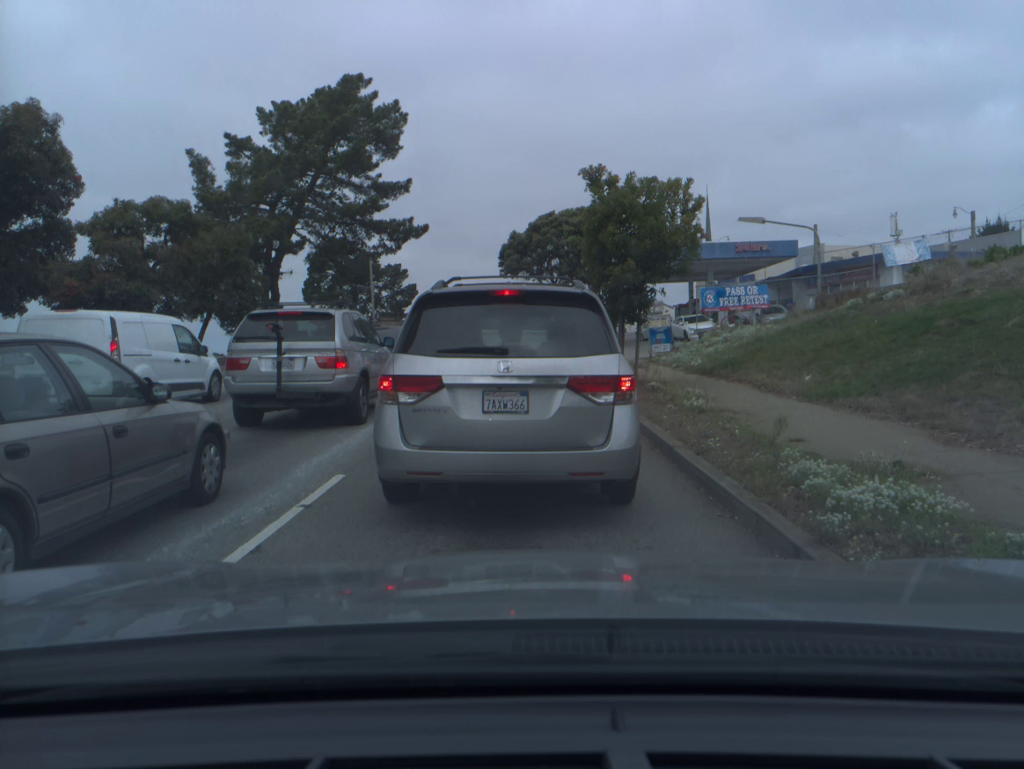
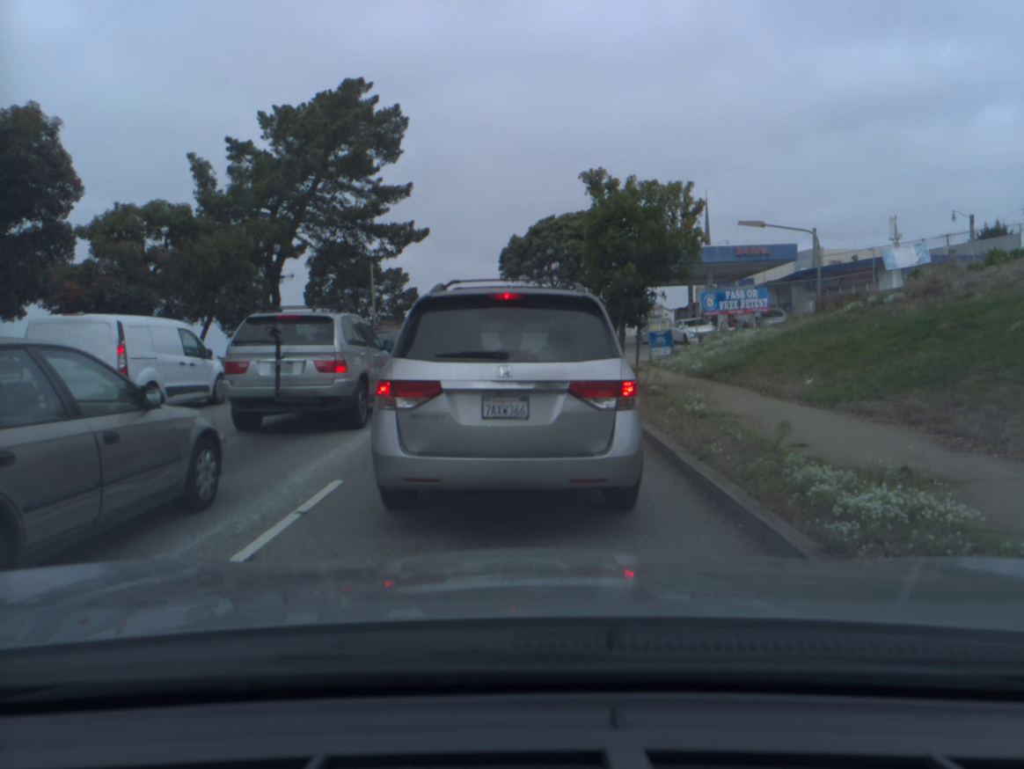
(0.0, +0.1) m; 0°
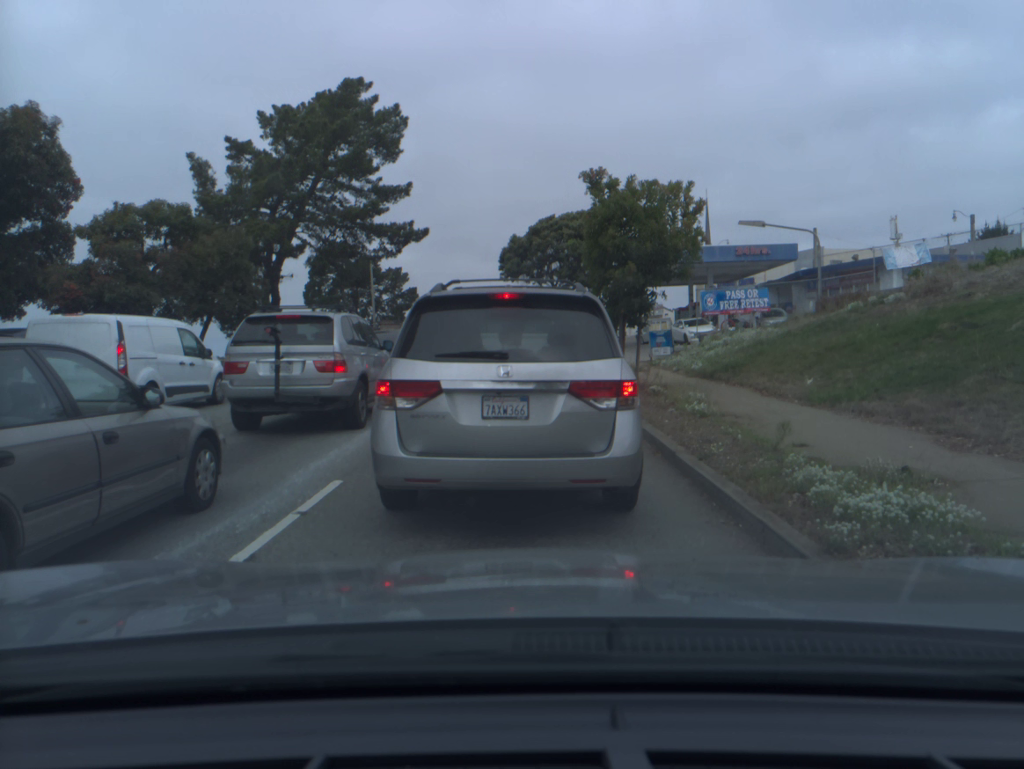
(0.0, 0.0) m; 0°
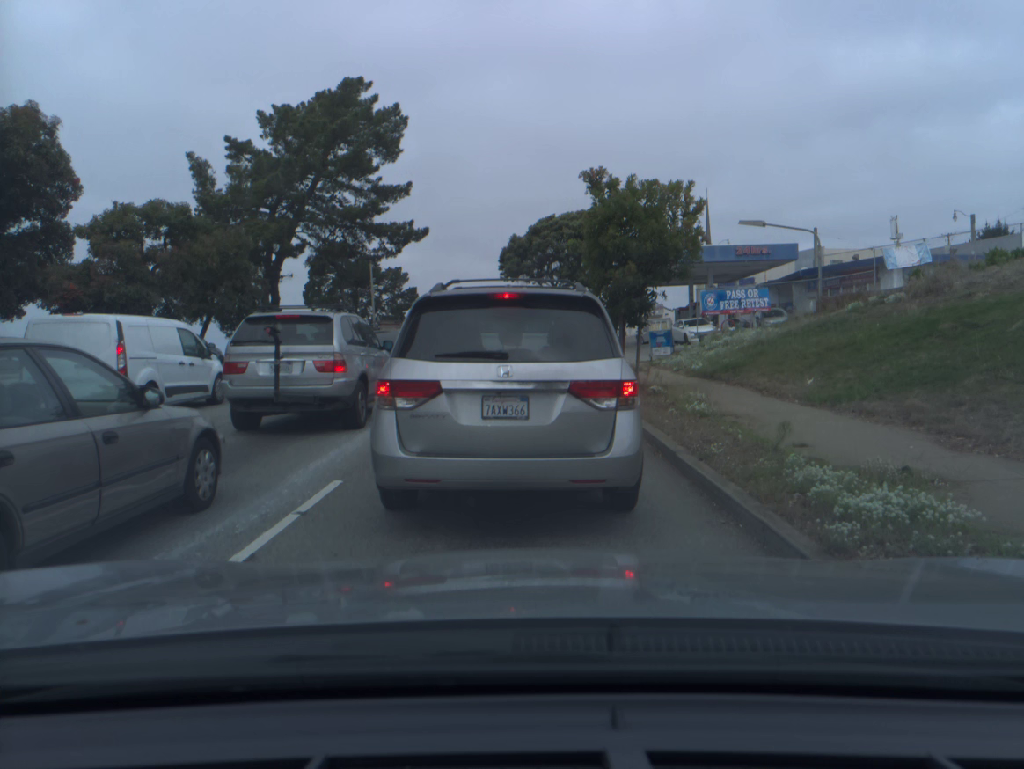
(0.0, 0.0) m; 0°
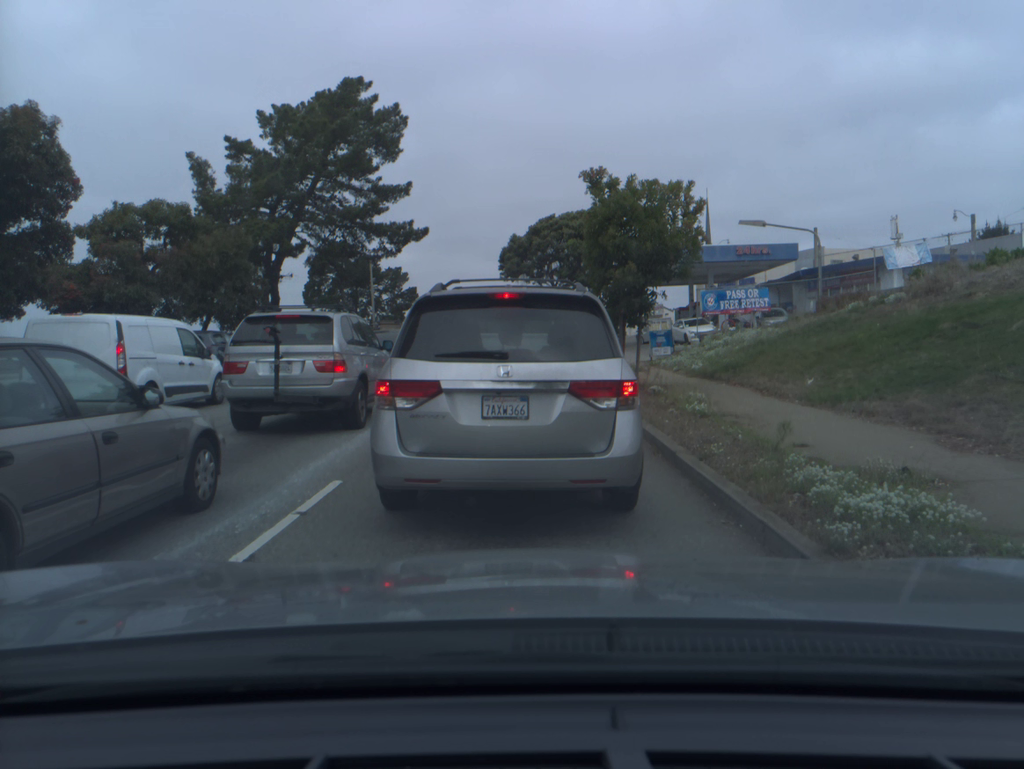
(0.0, 0.0) m; 0°
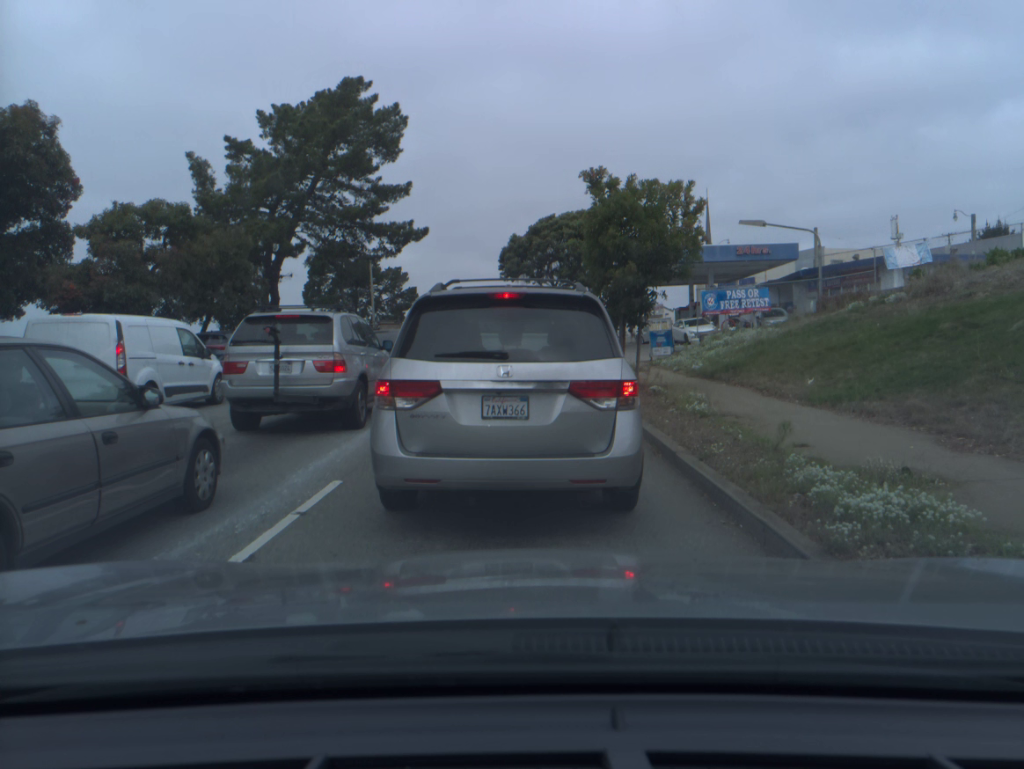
(0.0, 0.0) m; 0°
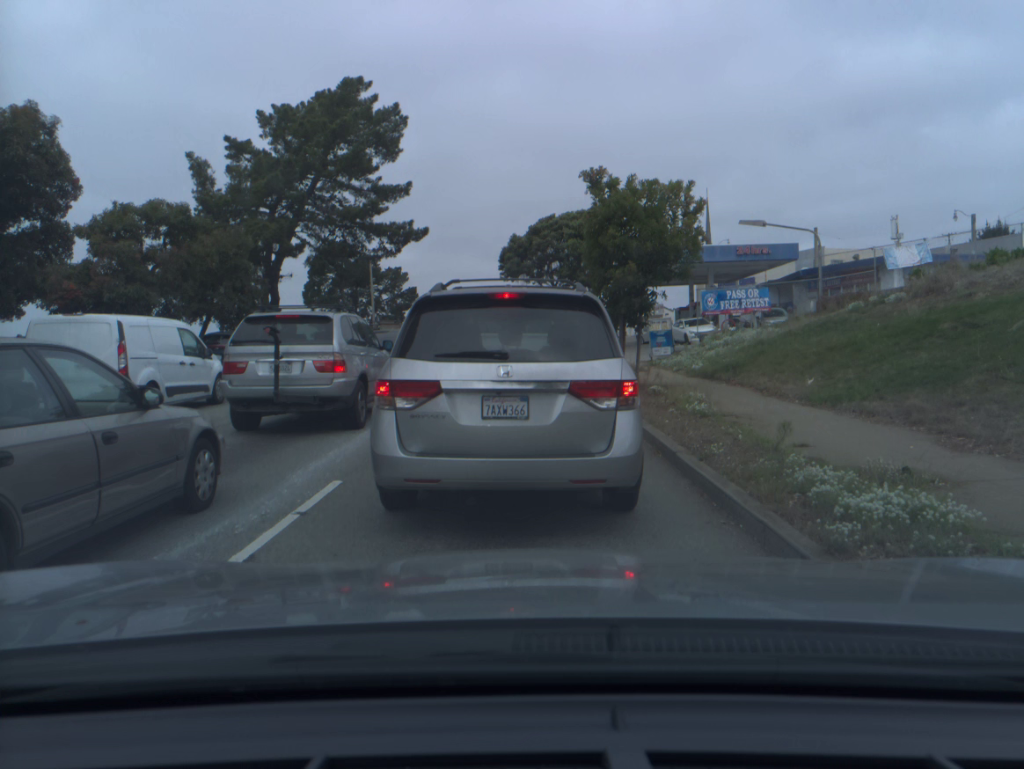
(0.0, 0.0) m; 0°
